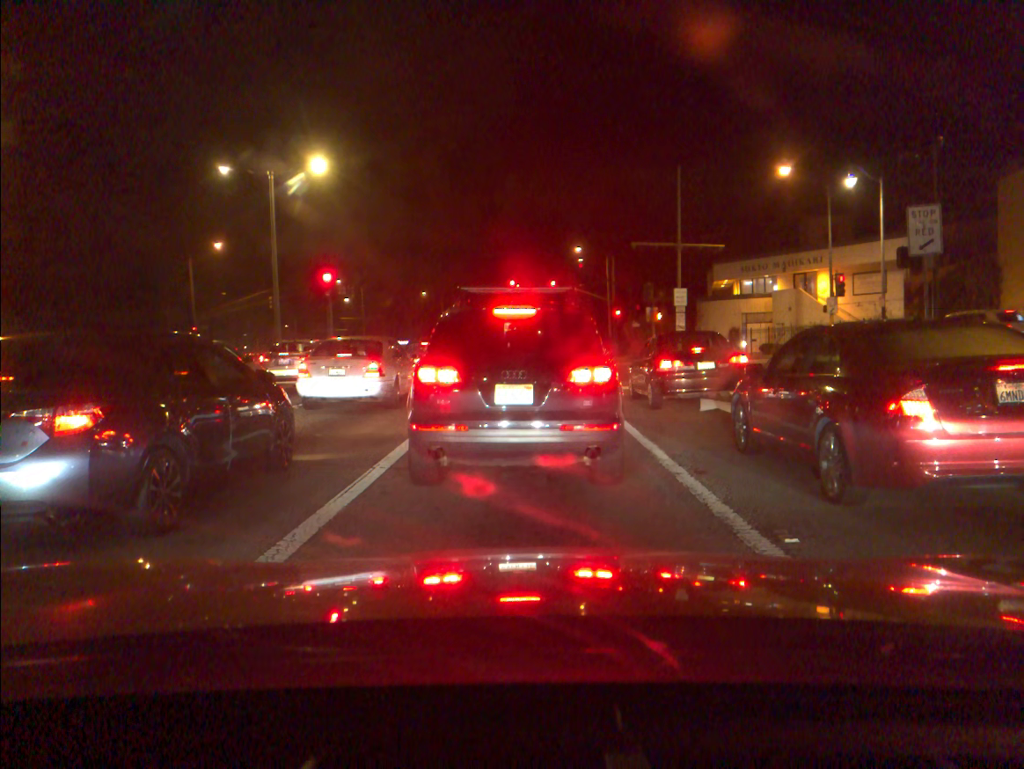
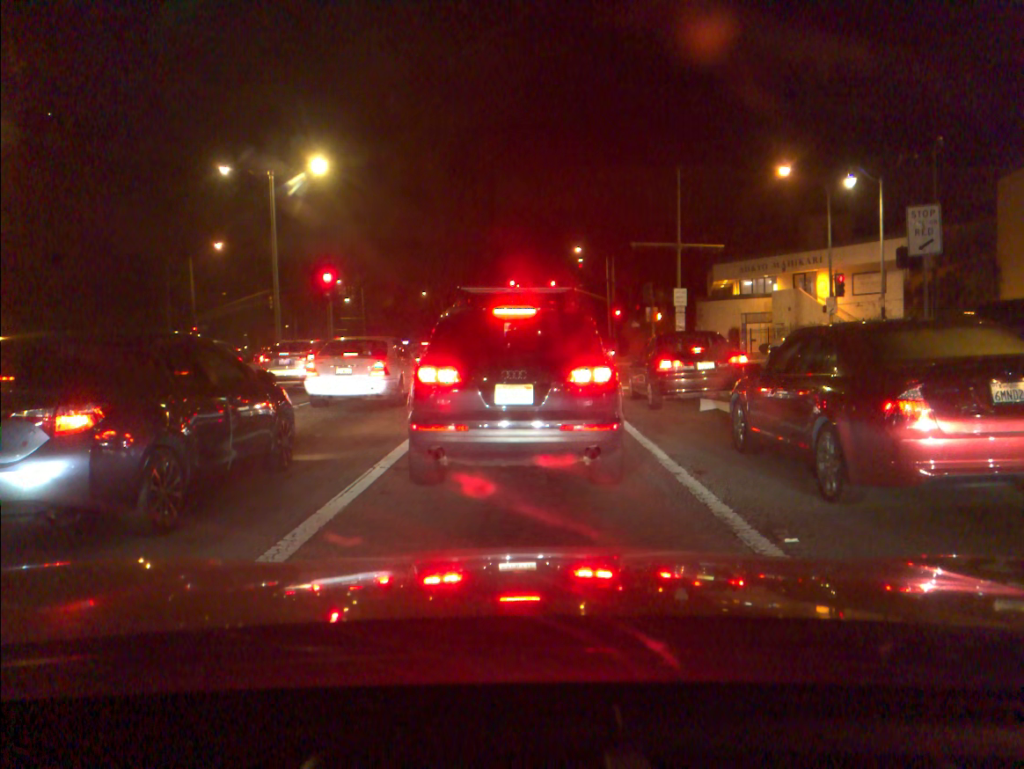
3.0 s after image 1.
(0.0, 0.0) m; 0°
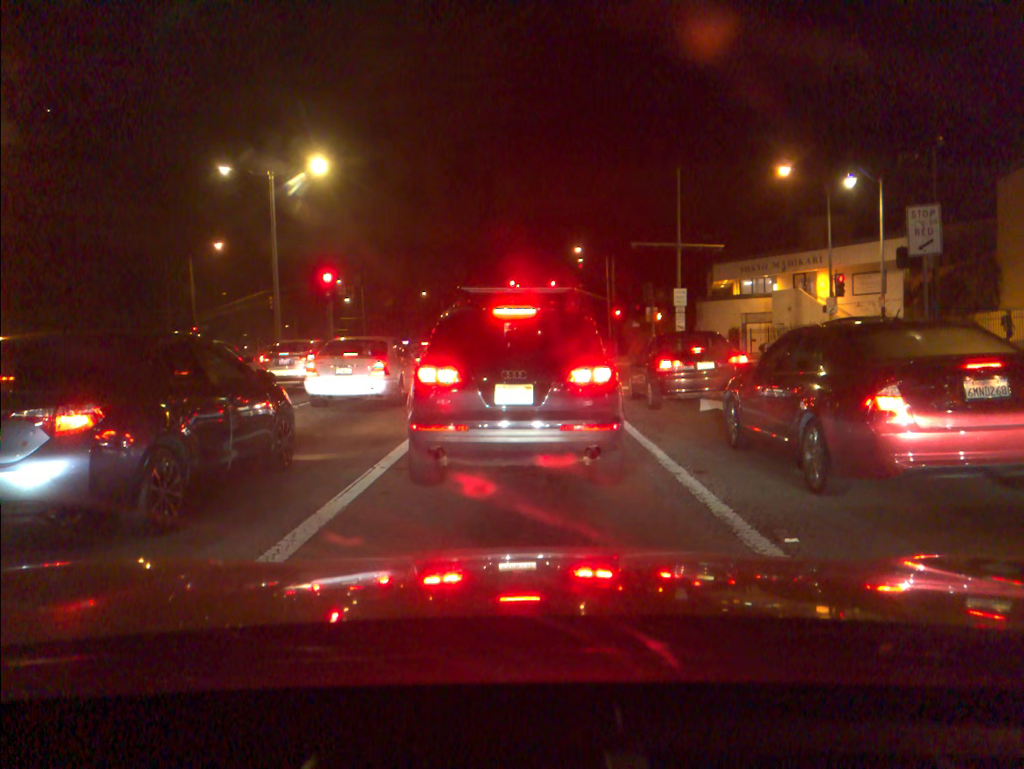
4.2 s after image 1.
(0.0, 0.0) m; 0°
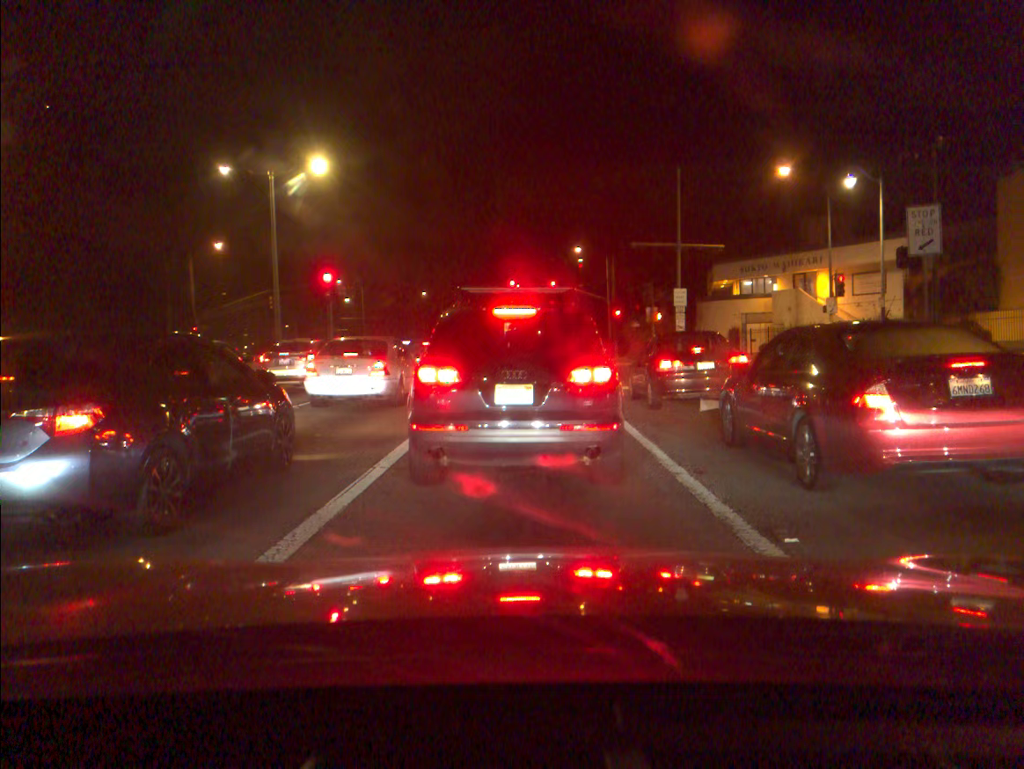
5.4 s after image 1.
(0.0, 0.0) m; 0°
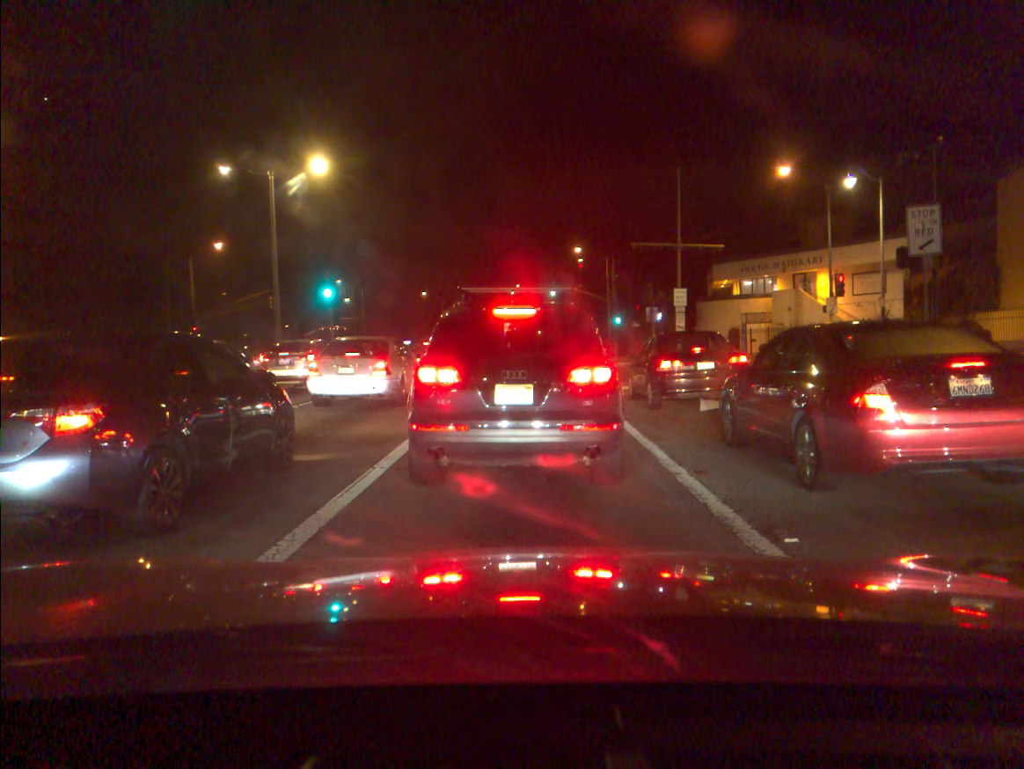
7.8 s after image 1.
(0.0, 0.0) m; 0°
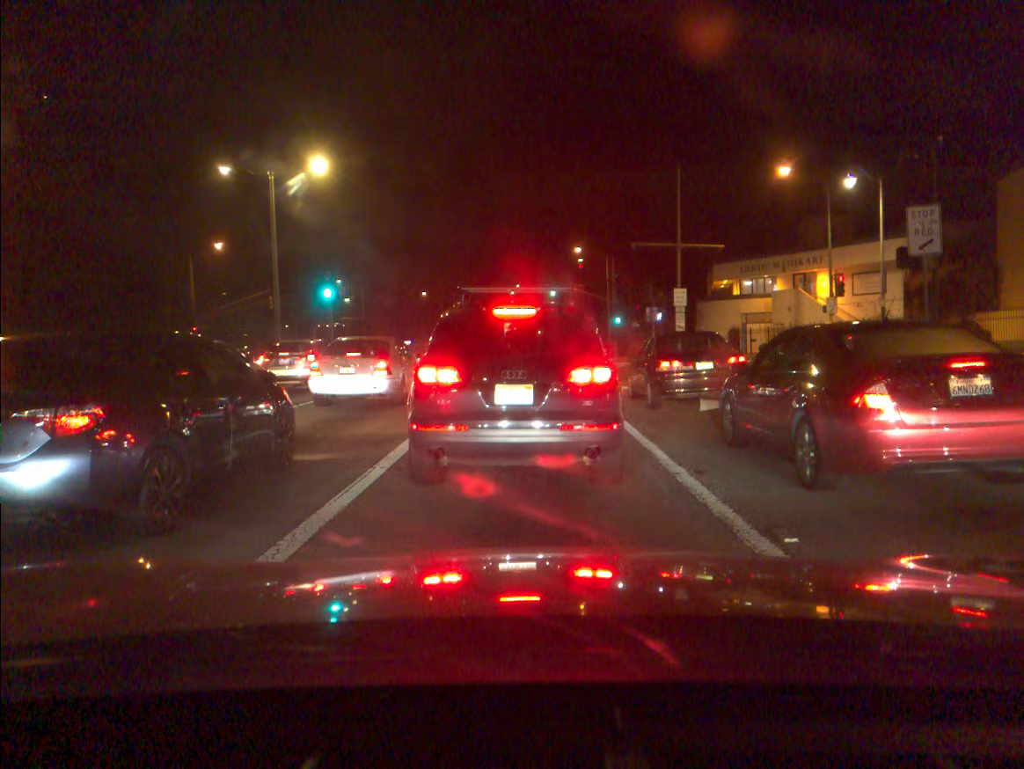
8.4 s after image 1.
(0.0, 0.0) m; 0°
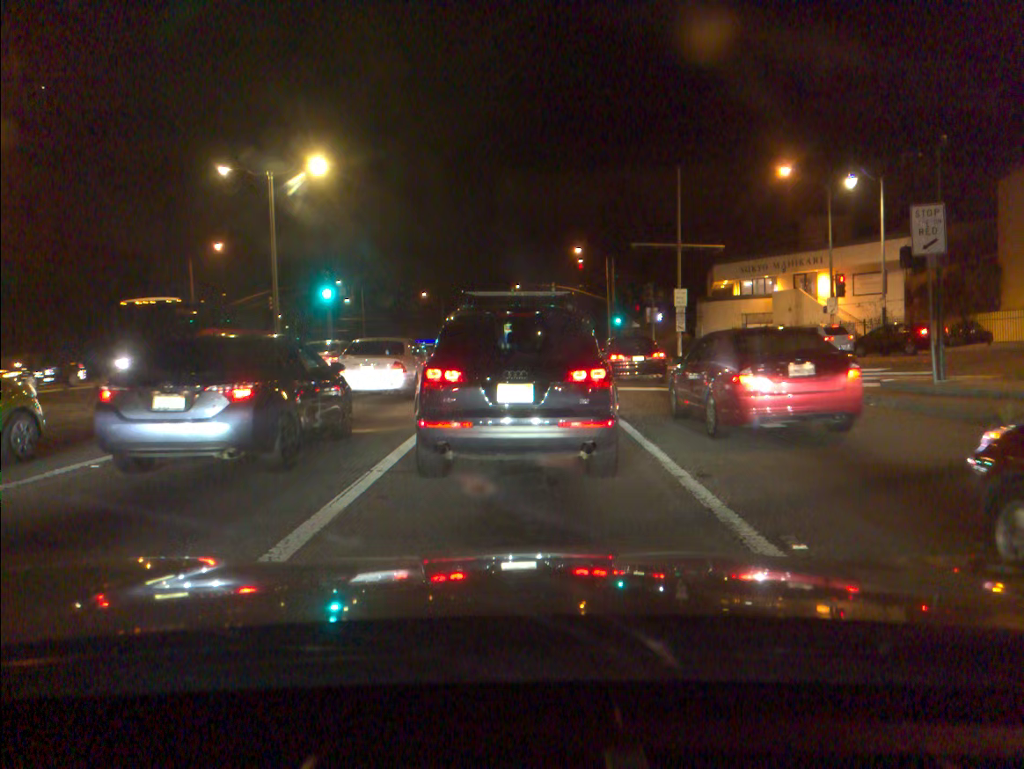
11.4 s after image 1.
(0.0, +0.1) m; 0°
